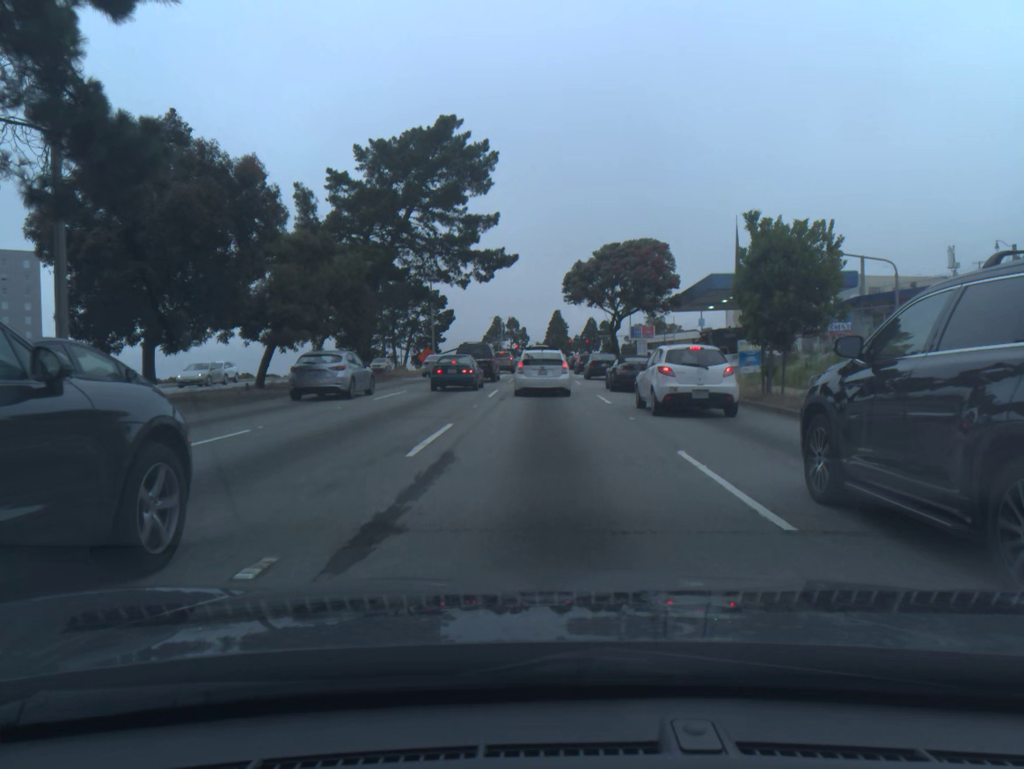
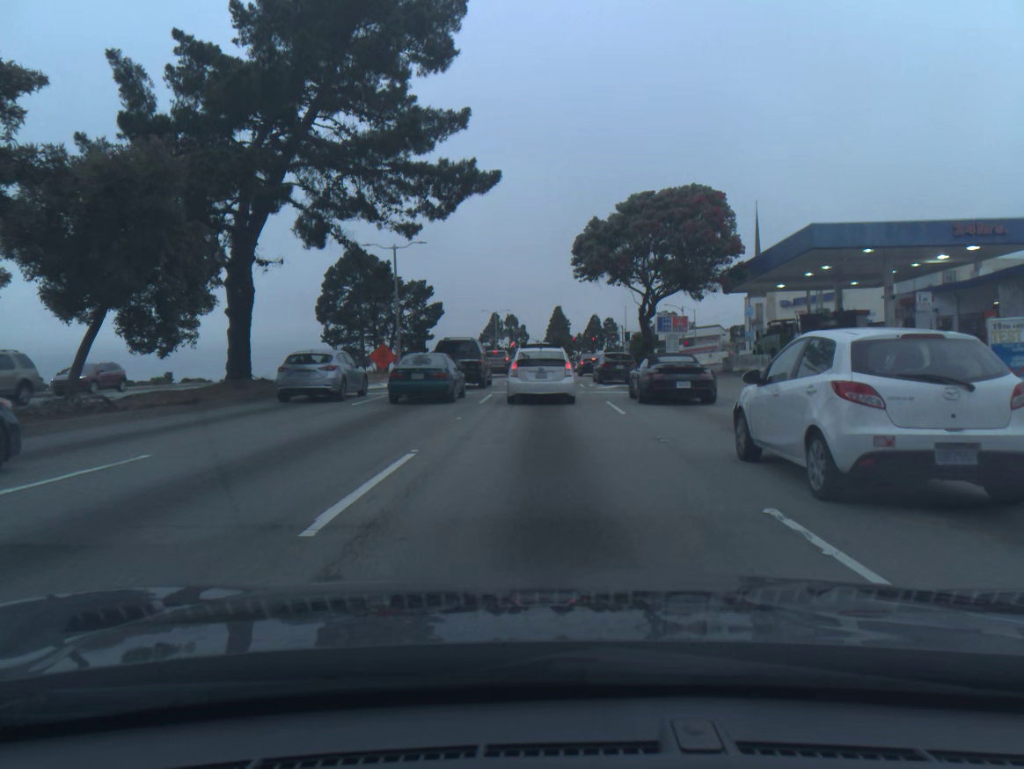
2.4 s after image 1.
(-0.1, +18.7) m; 0°
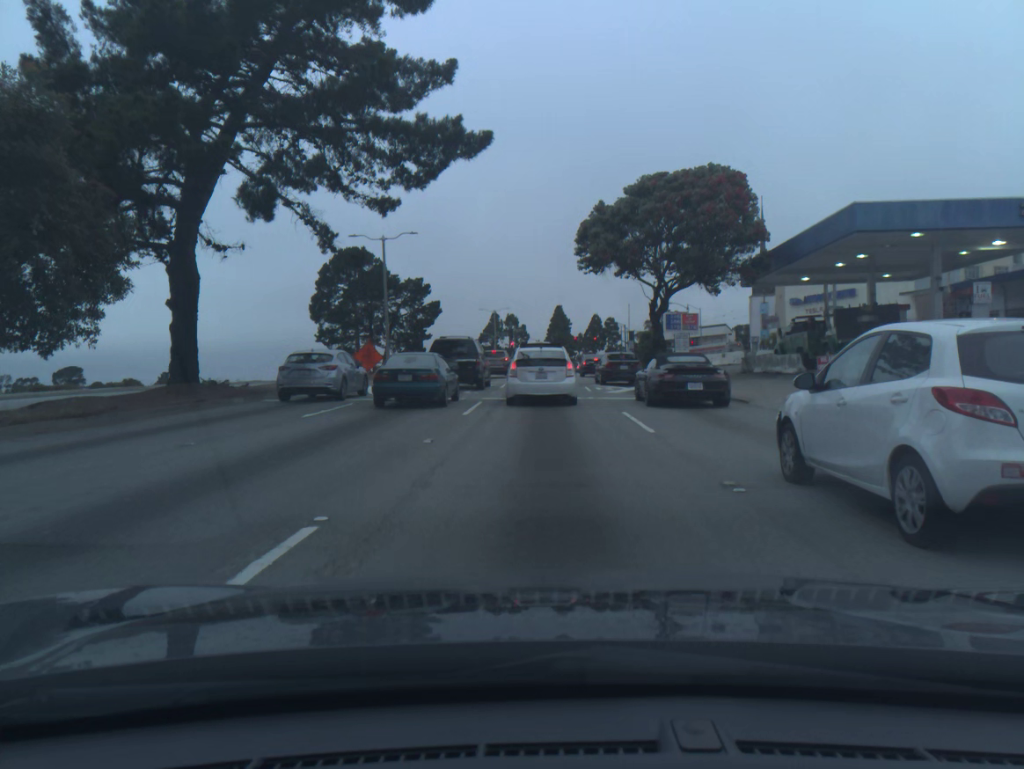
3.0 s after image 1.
(0.0, +4.2) m; 0°
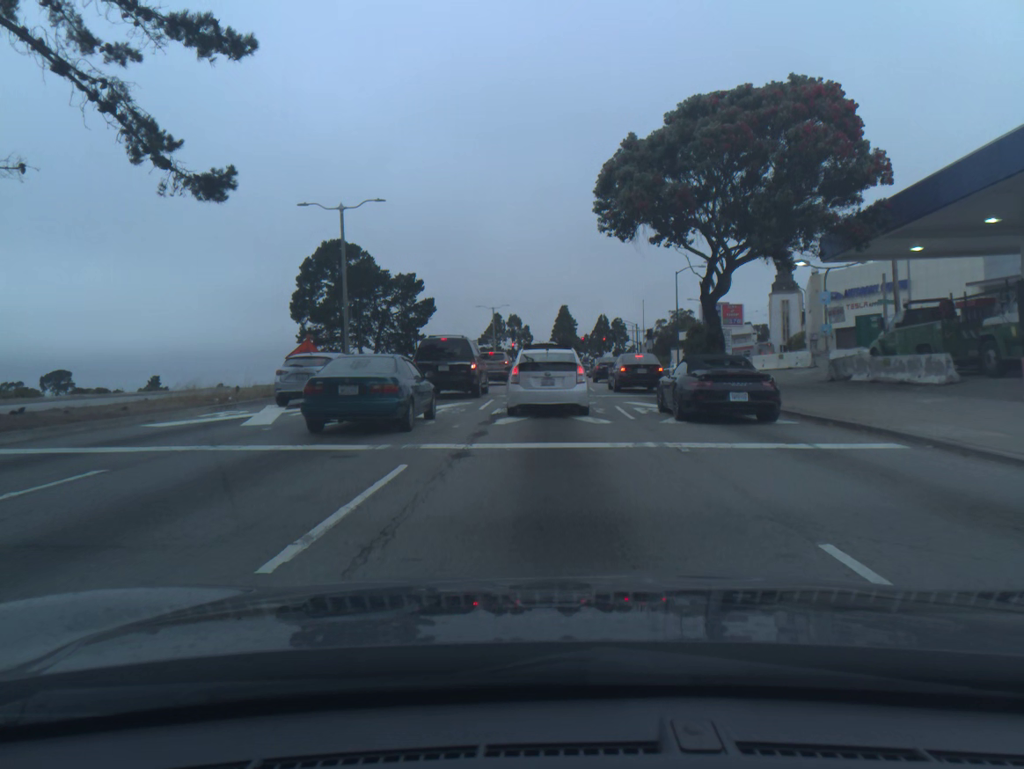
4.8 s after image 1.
(0.0, +11.7) m; 0°
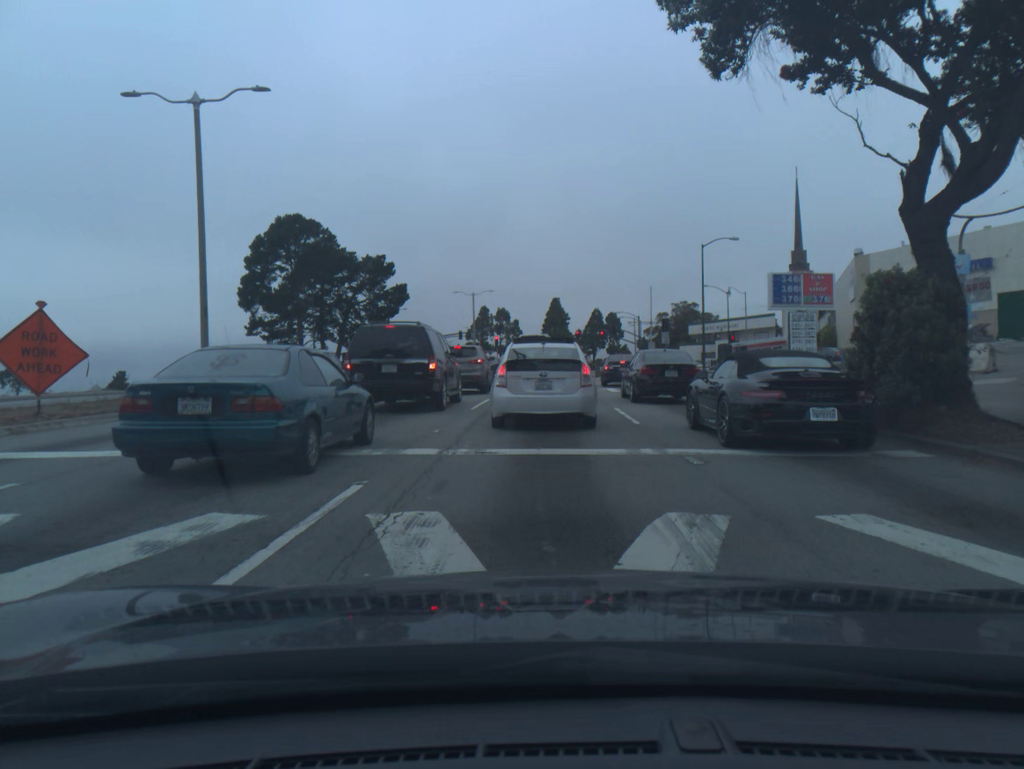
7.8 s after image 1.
(0.0, +16.1) m; +1°
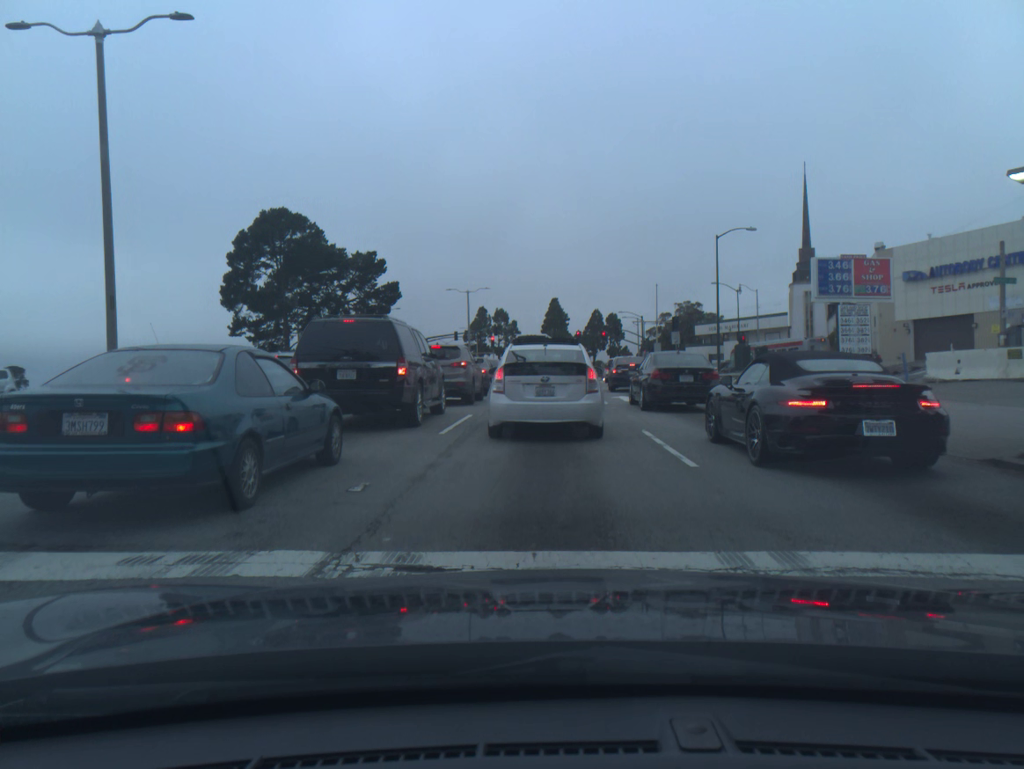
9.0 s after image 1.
(0.0, +5.2) m; 0°
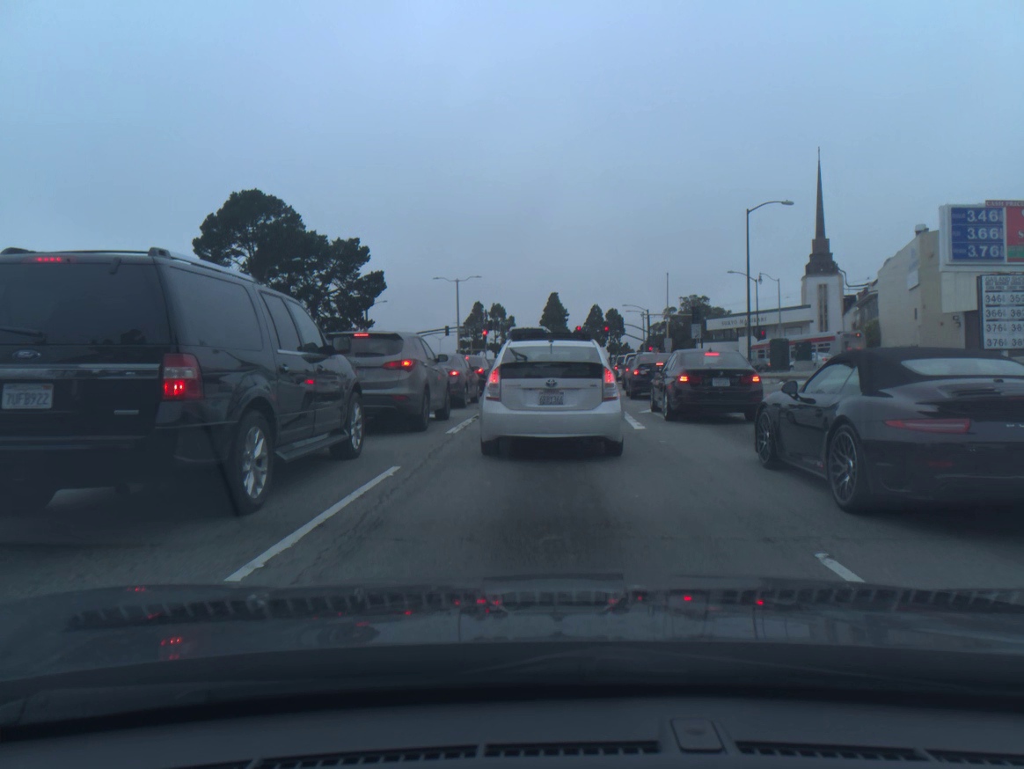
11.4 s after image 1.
(0.0, +8.5) m; 0°
